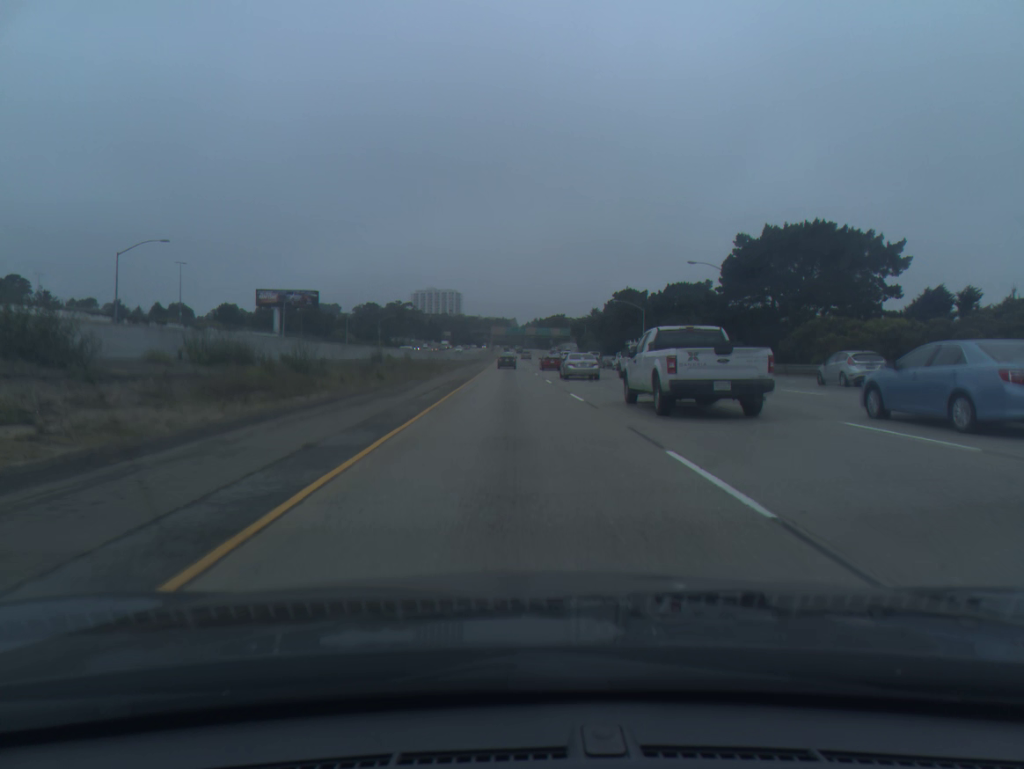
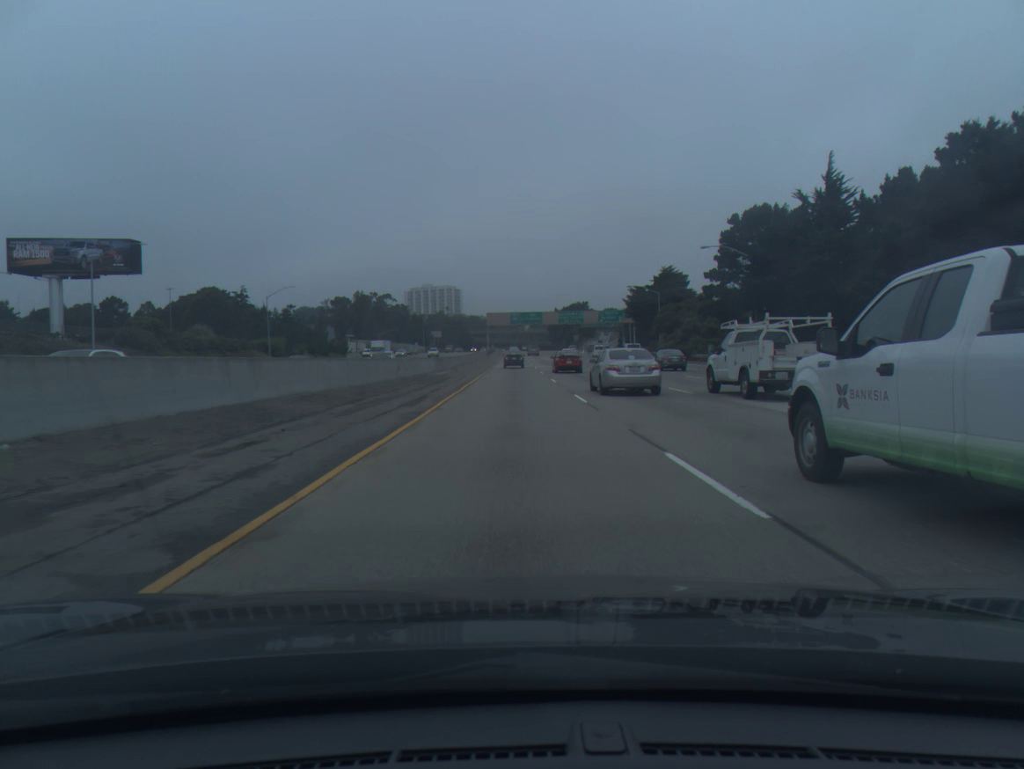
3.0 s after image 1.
(-1.6, +101.6) m; -1°
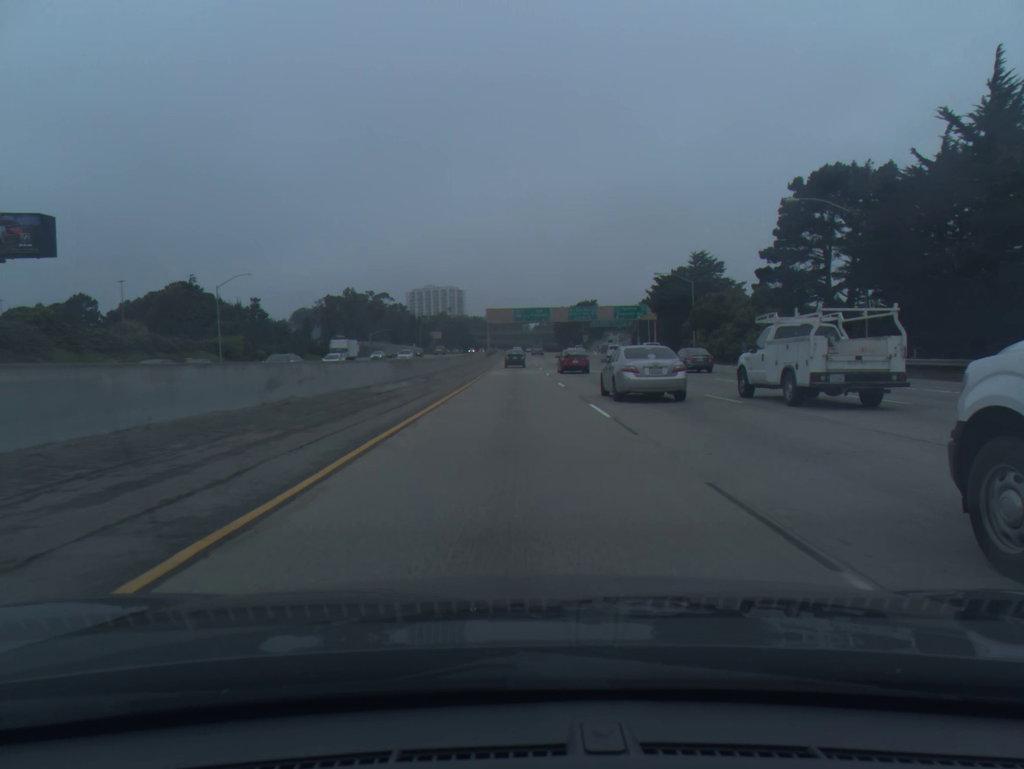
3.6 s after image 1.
(0.0, +20.2) m; 0°
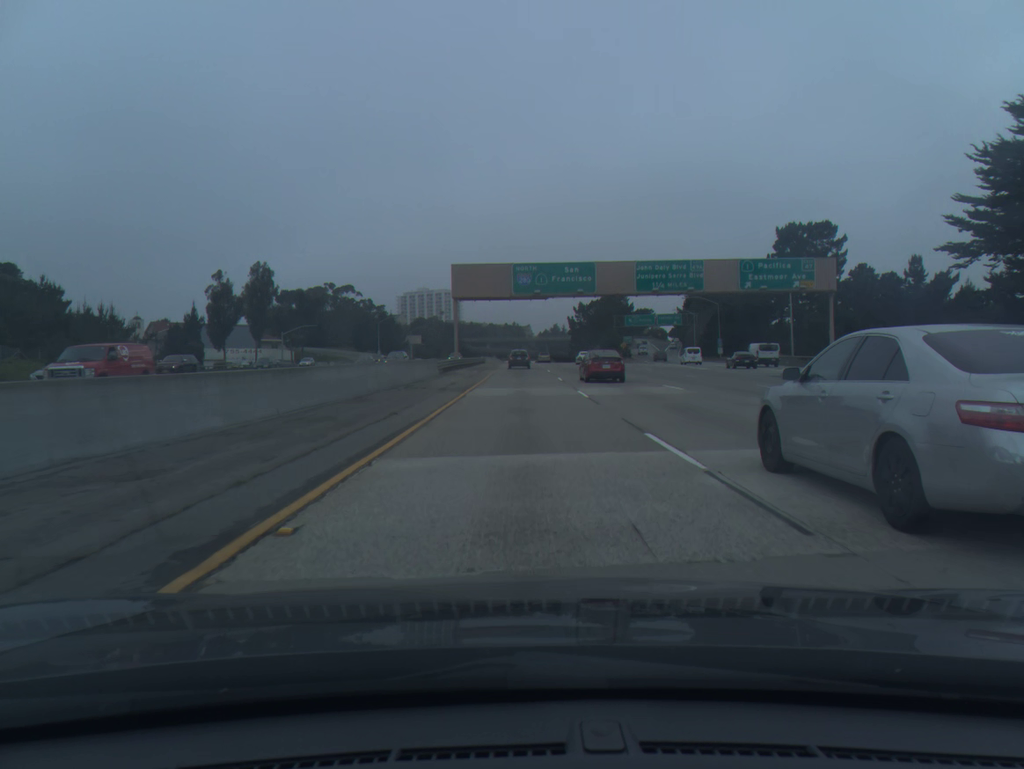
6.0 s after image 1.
(-0.4, +79.4) m; 0°
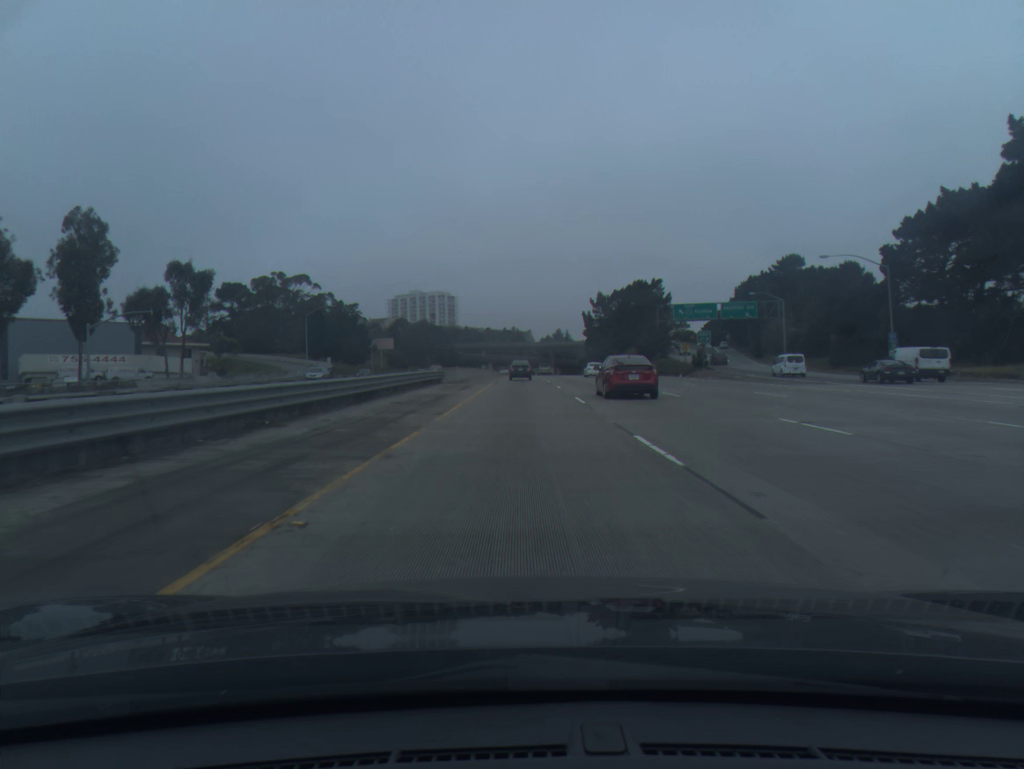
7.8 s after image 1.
(+0.1, +58.1) m; 0°
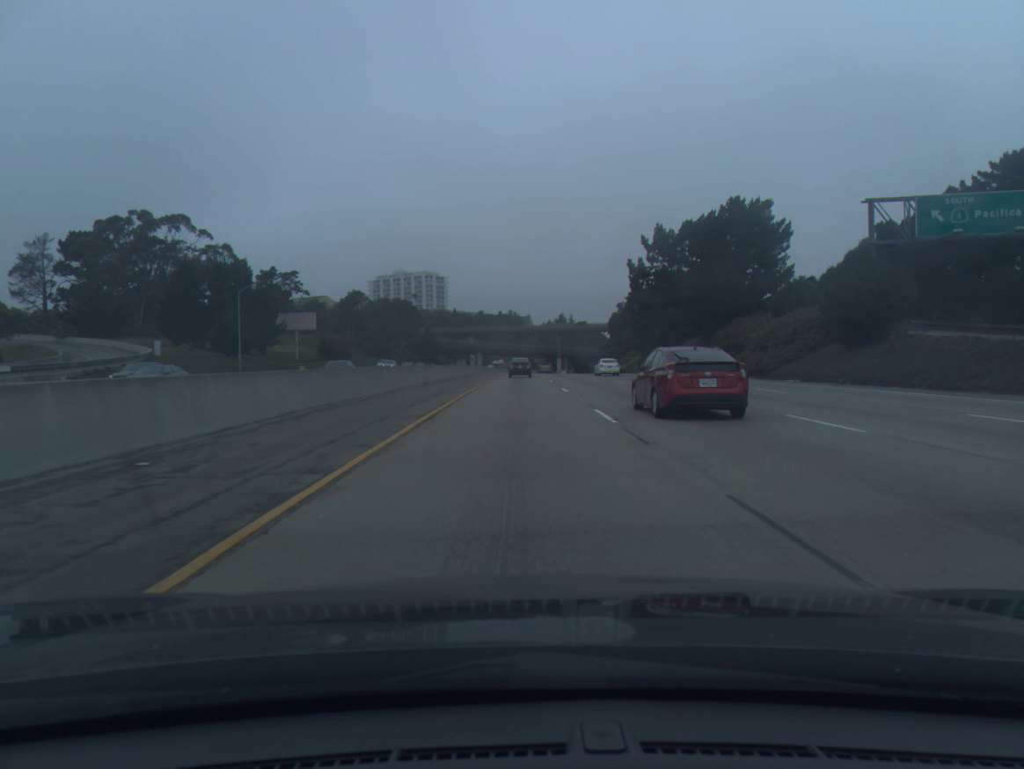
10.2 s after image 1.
(+0.1, +75.9) m; 0°
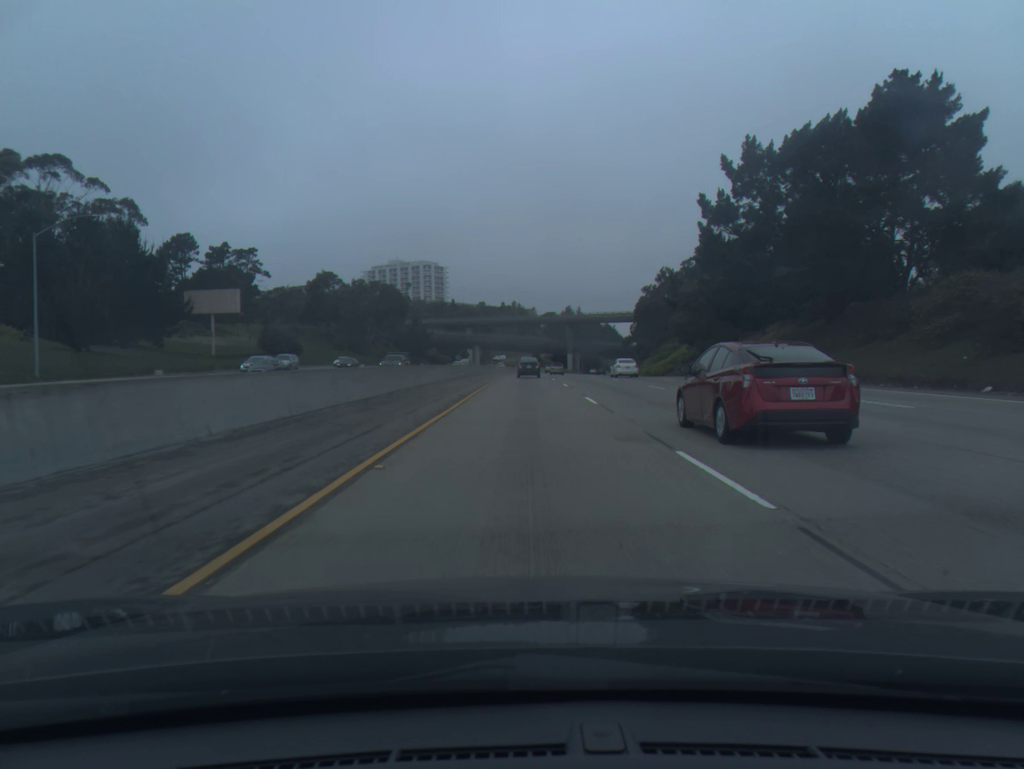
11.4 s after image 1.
(-0.1, +37.6) m; 0°
